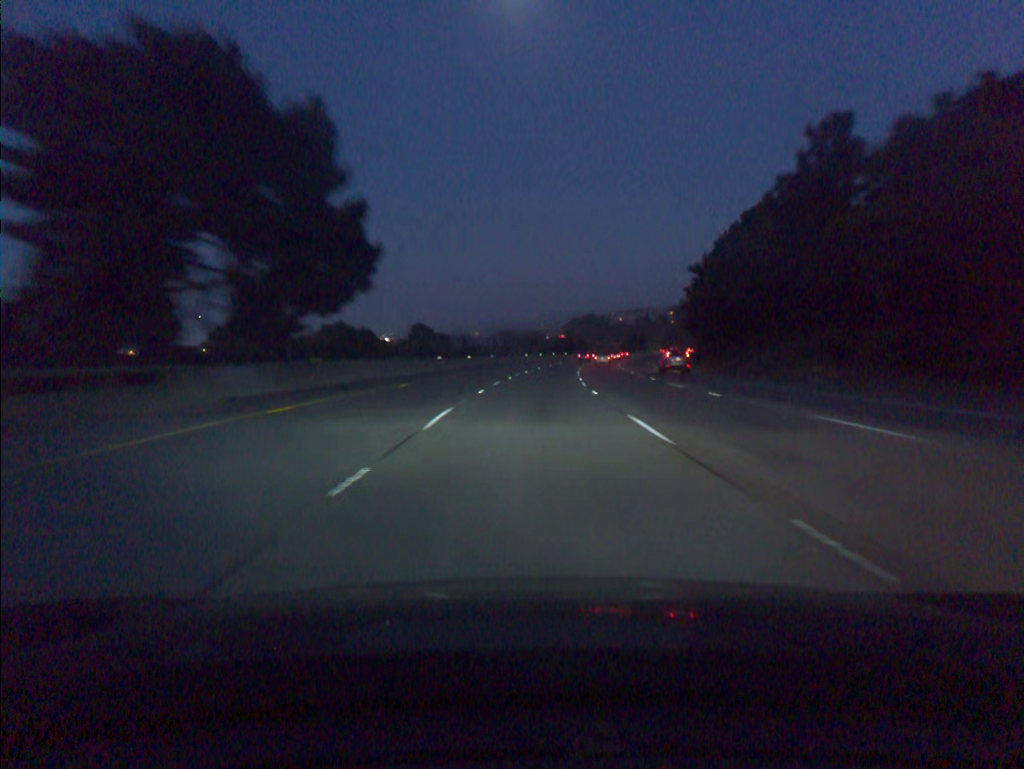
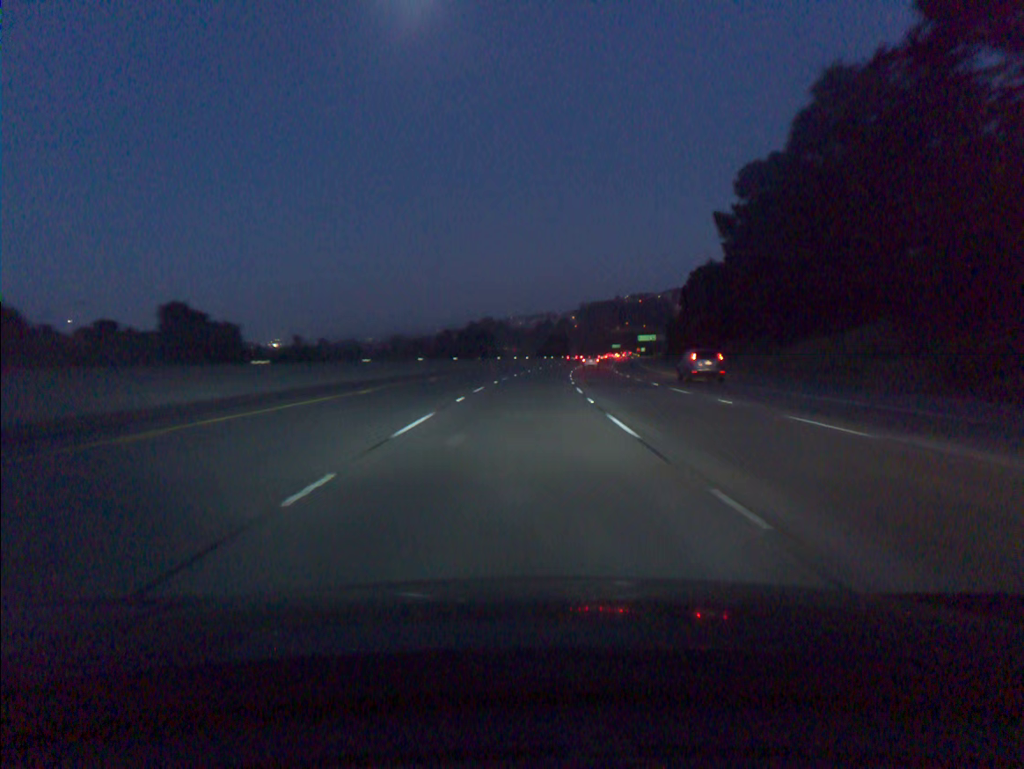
(+6.4, +91.9) m; +7°
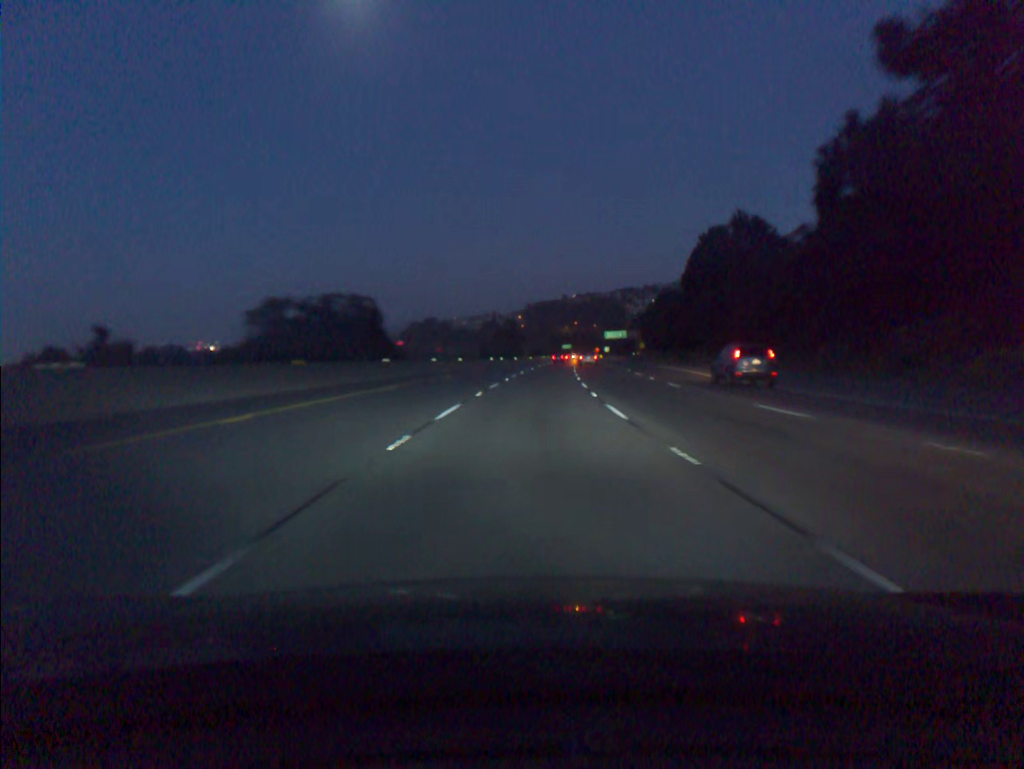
(+1.8, +55.5) m; +4°
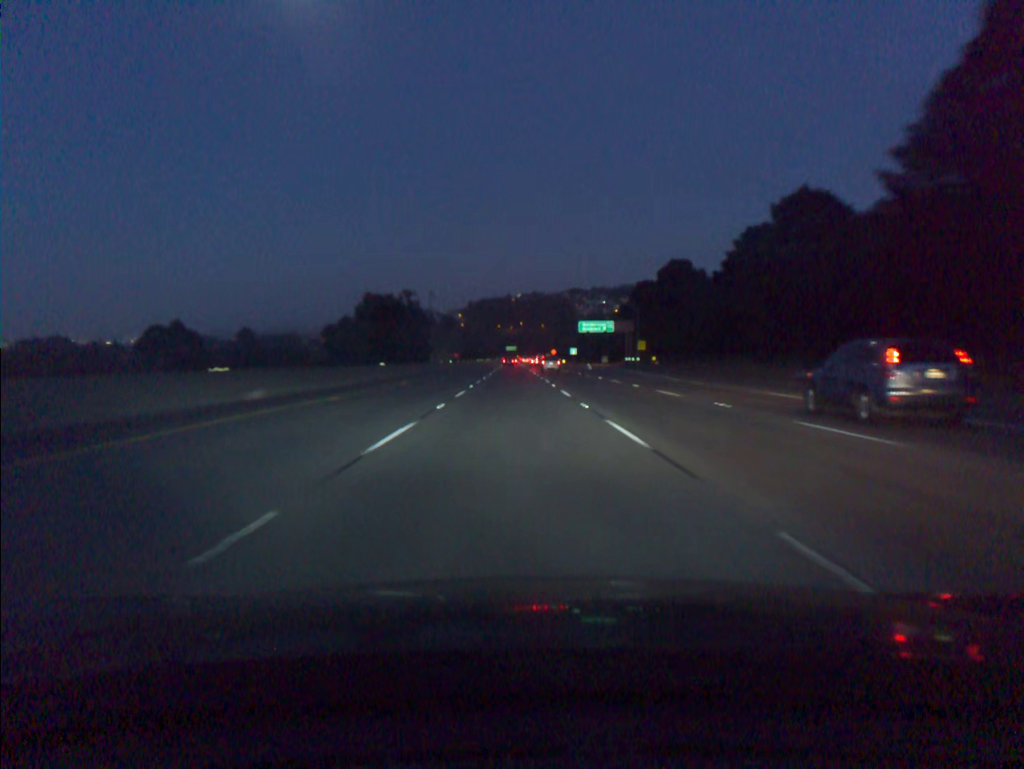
(+4.7, +92.3) m; +4°
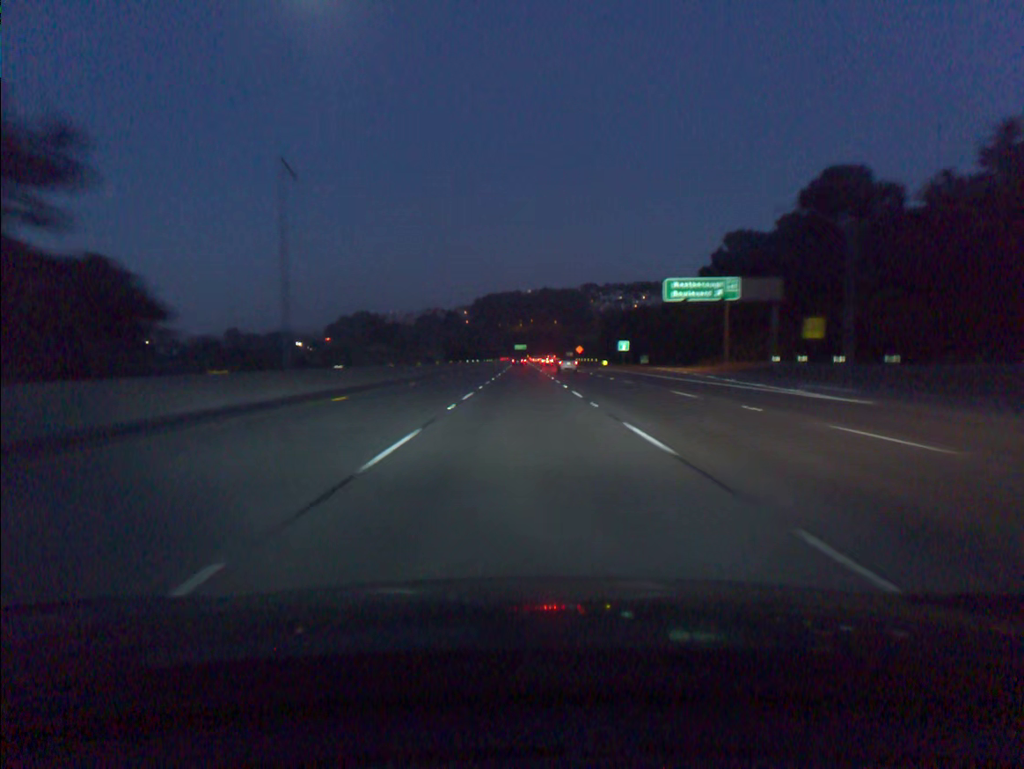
(-0.6, +74.0) m; -1°
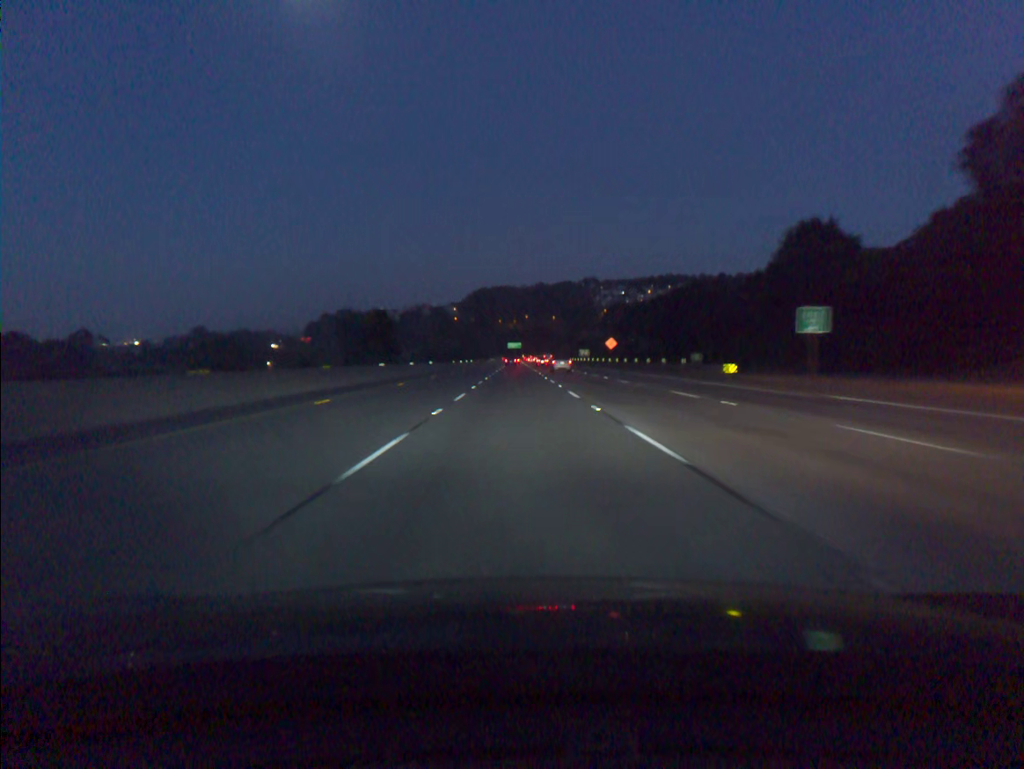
(+0.4, +74.1) m; 0°
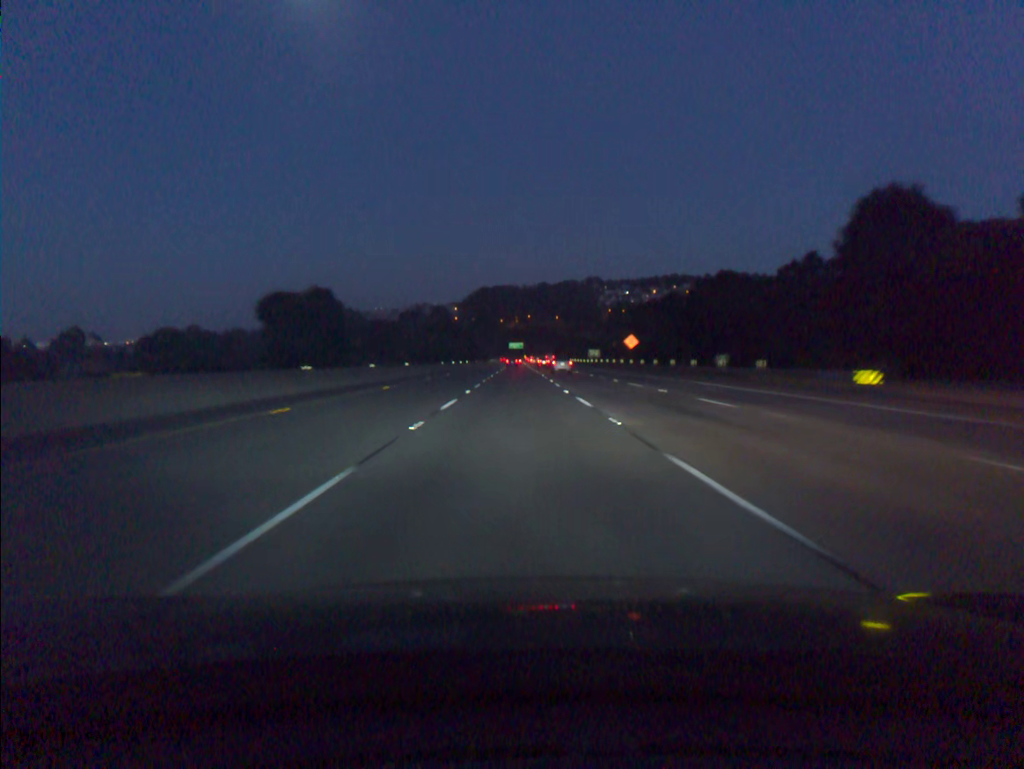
(0.0, +18.5) m; 0°
